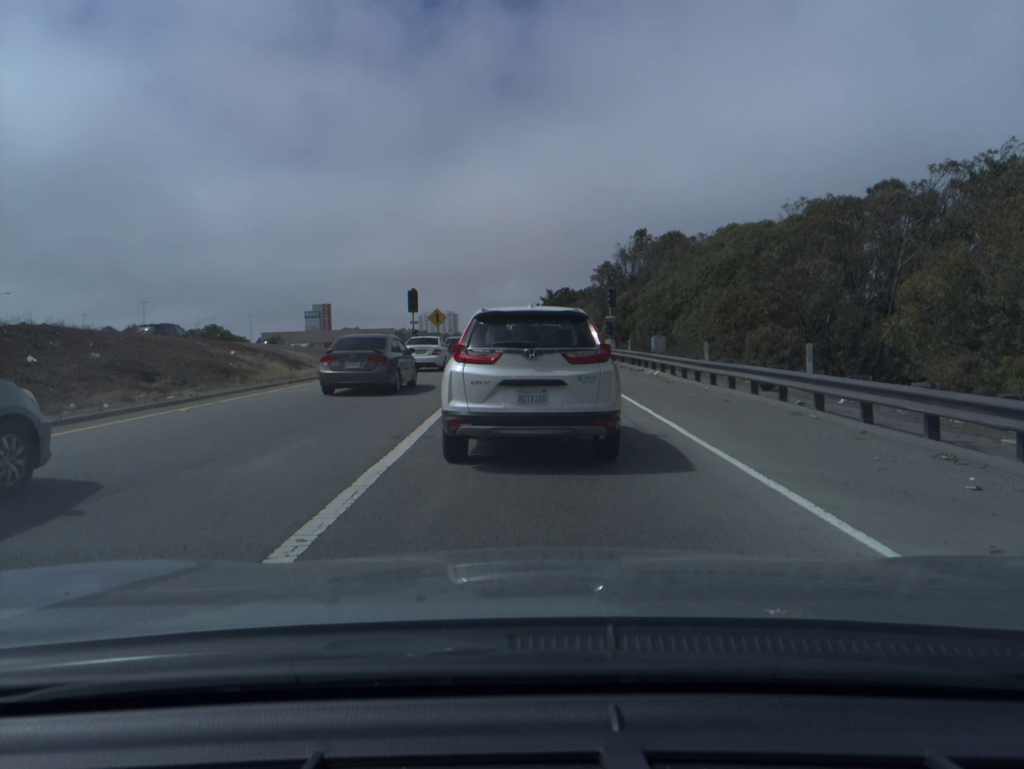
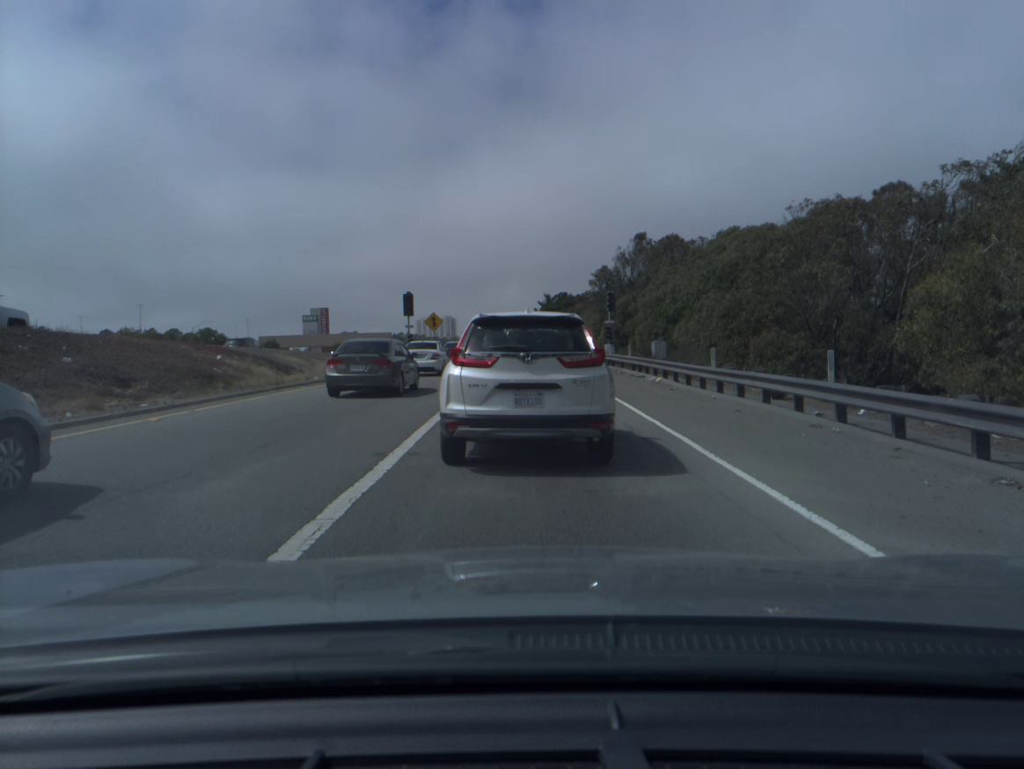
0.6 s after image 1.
(0.0, +1.2) m; +1°
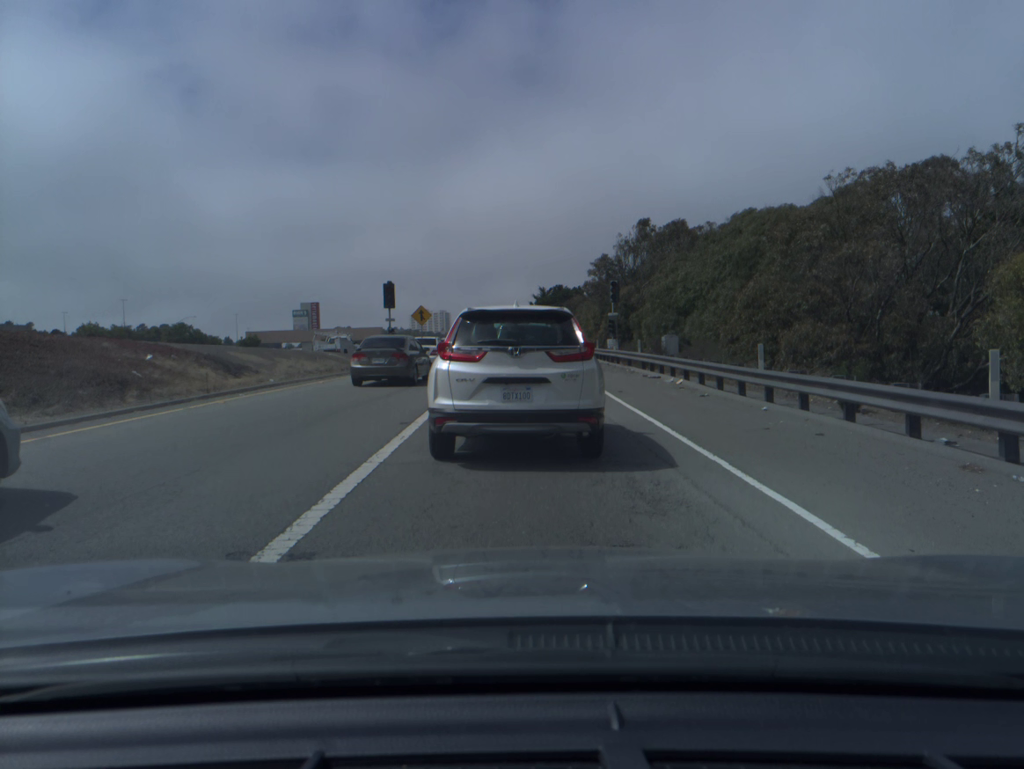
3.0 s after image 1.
(0.0, +4.6) m; -1°
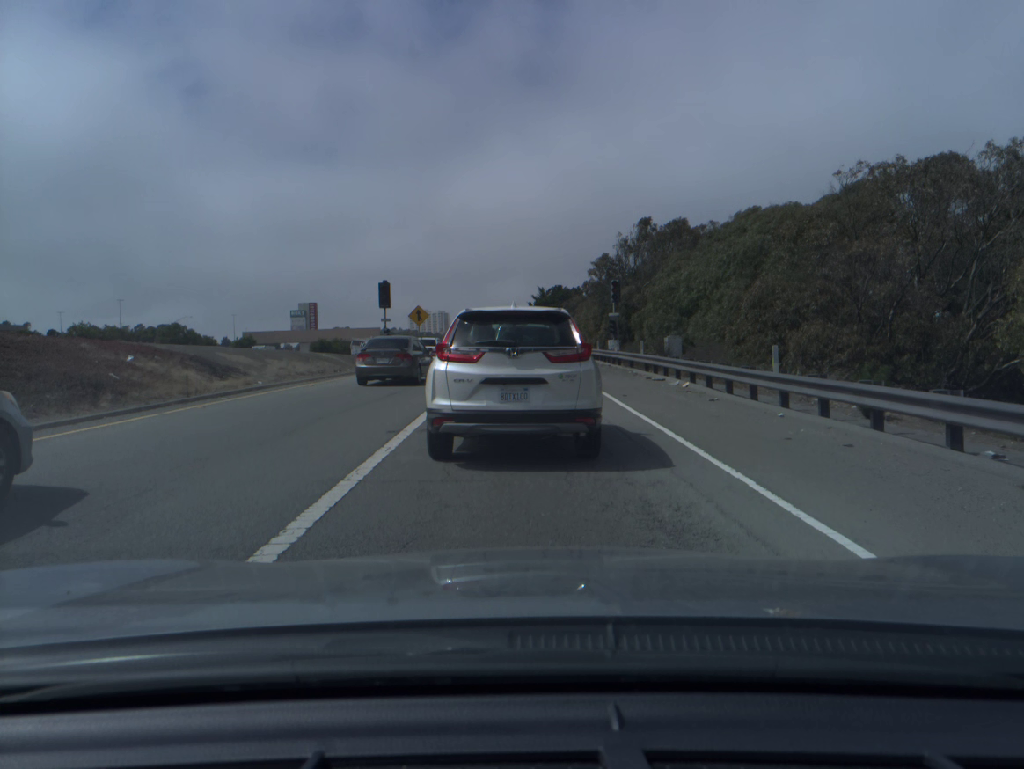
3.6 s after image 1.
(0.0, +1.0) m; 0°
